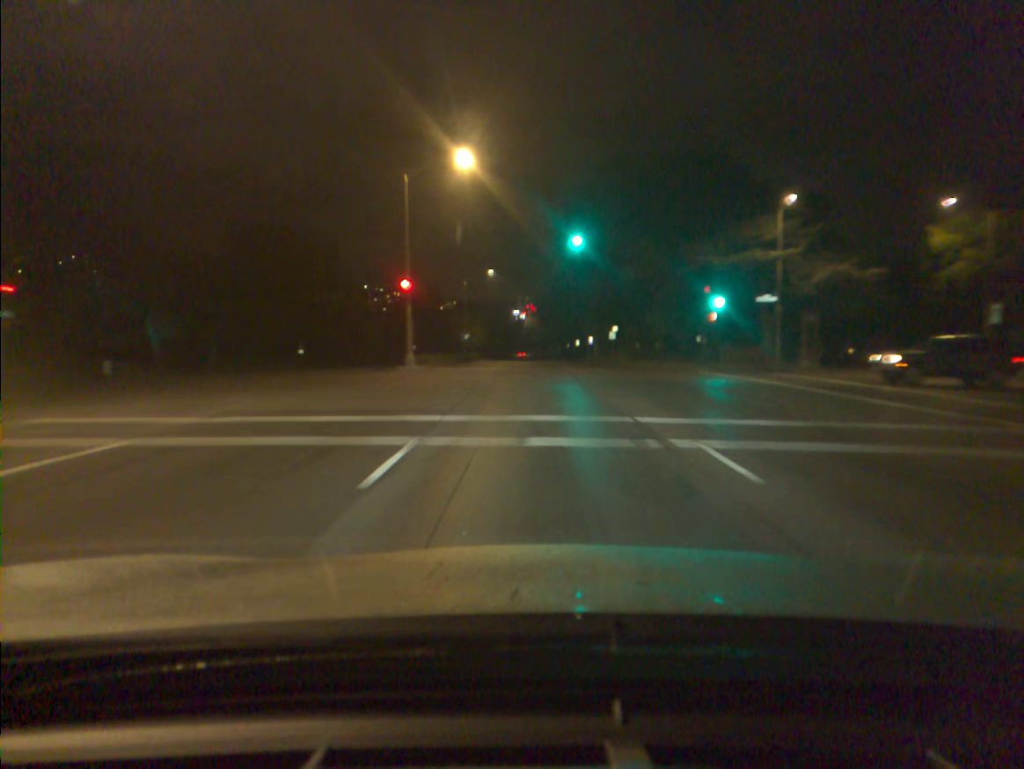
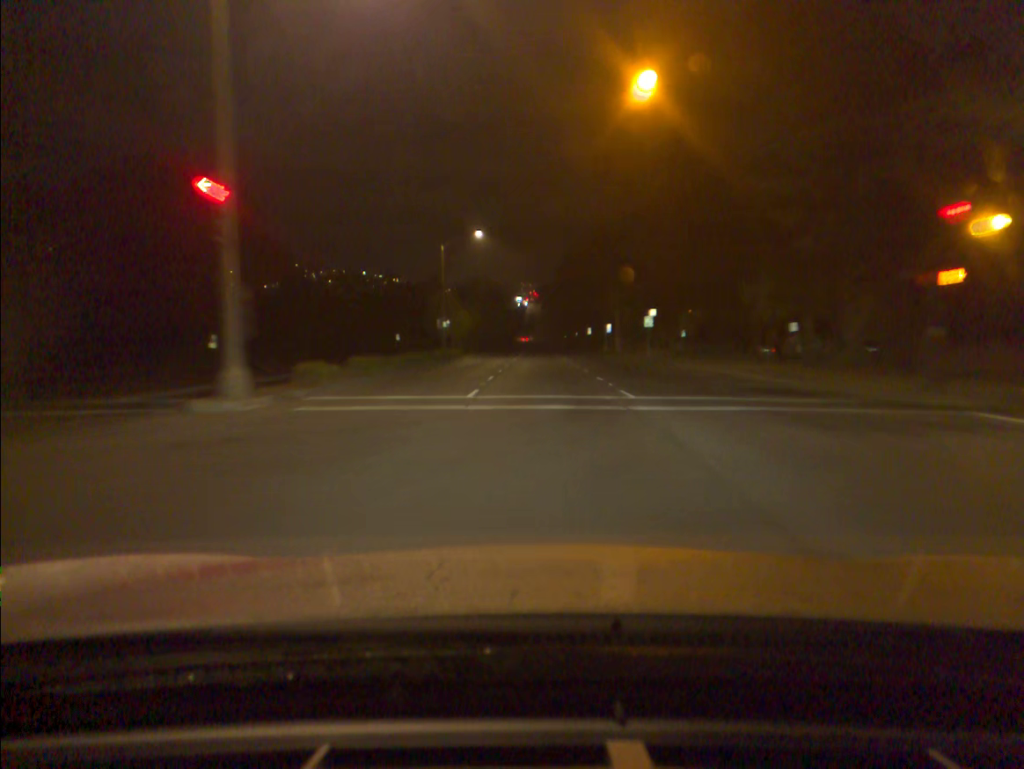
(0.0, +22.9) m; 0°
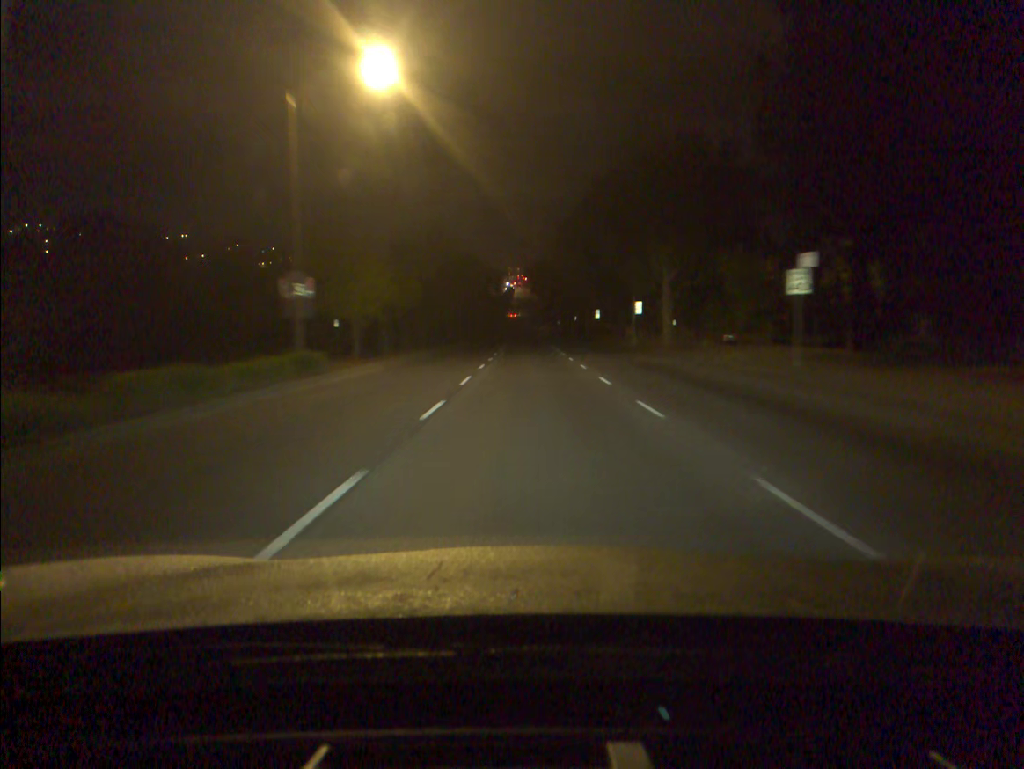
(+0.3, +34.8) m; +1°
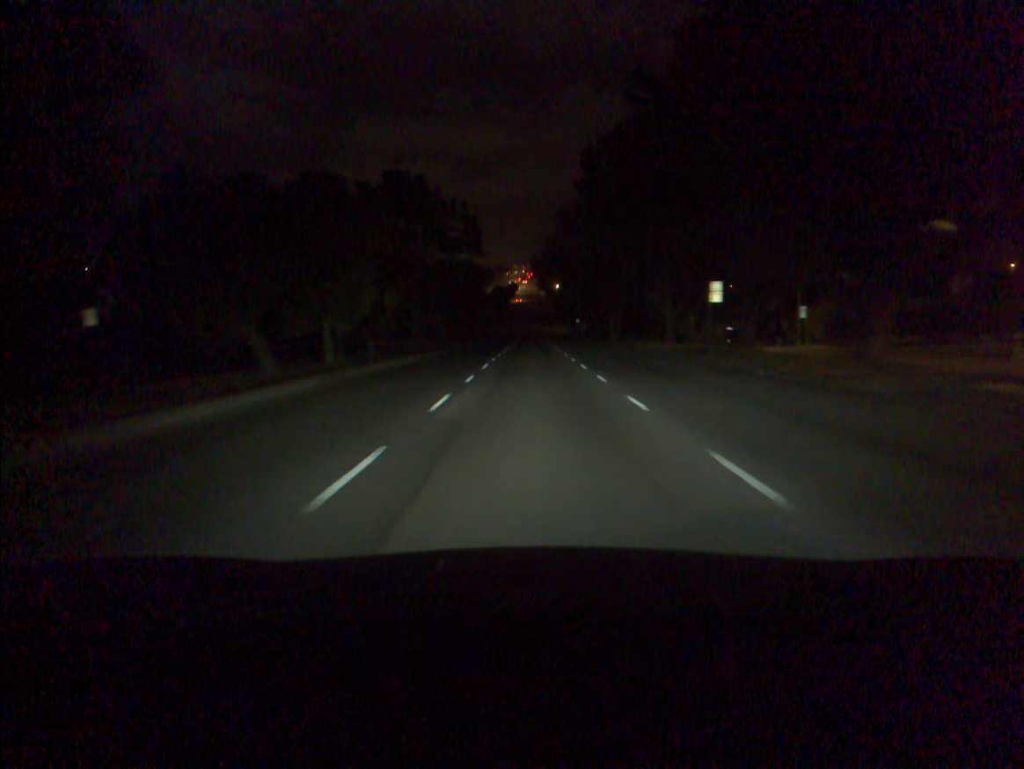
(-0.2, +57.3) m; 0°
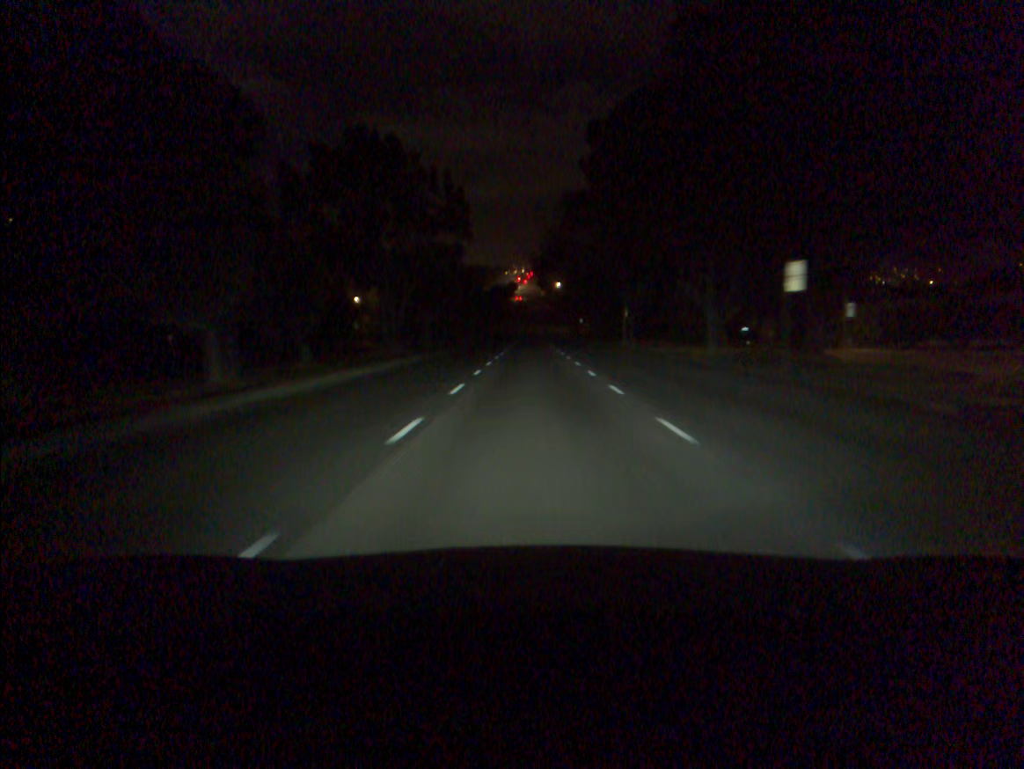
(0.0, +11.3) m; 0°
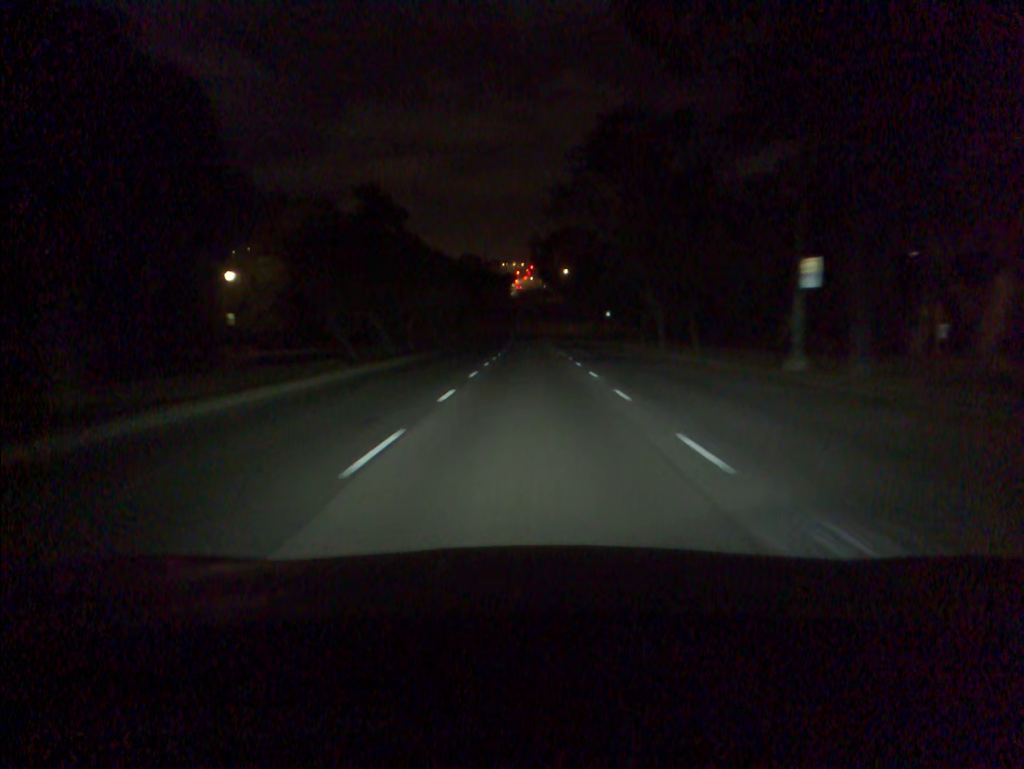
(0.0, +45.3) m; 0°
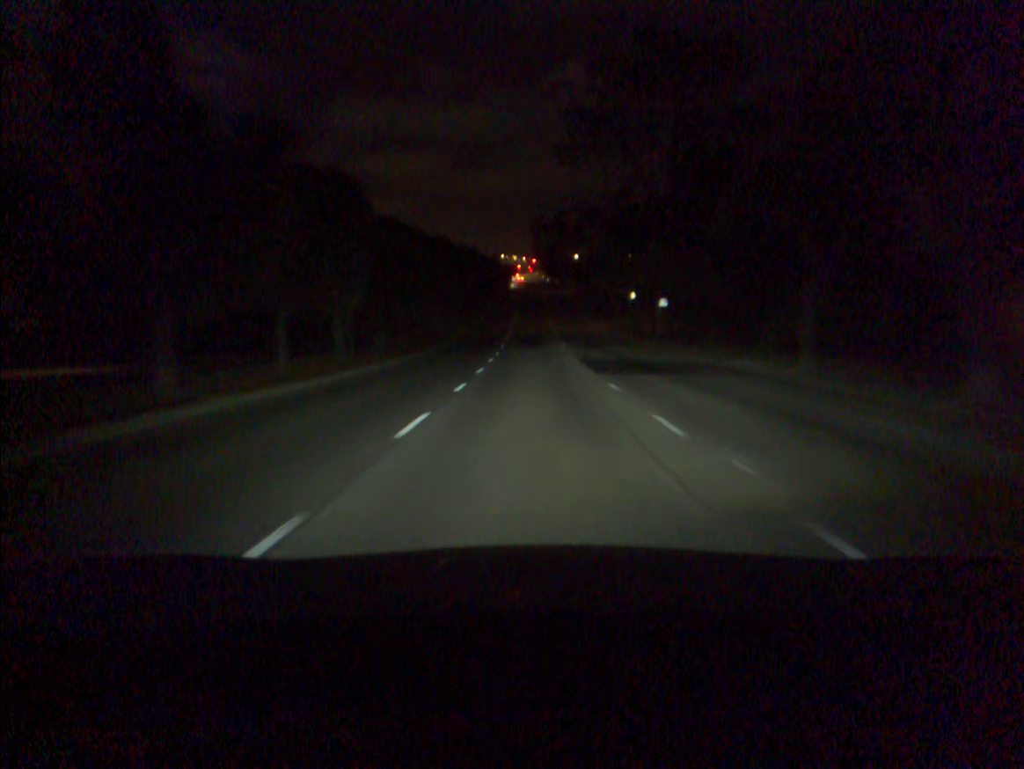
(0.0, +34.2) m; 0°
